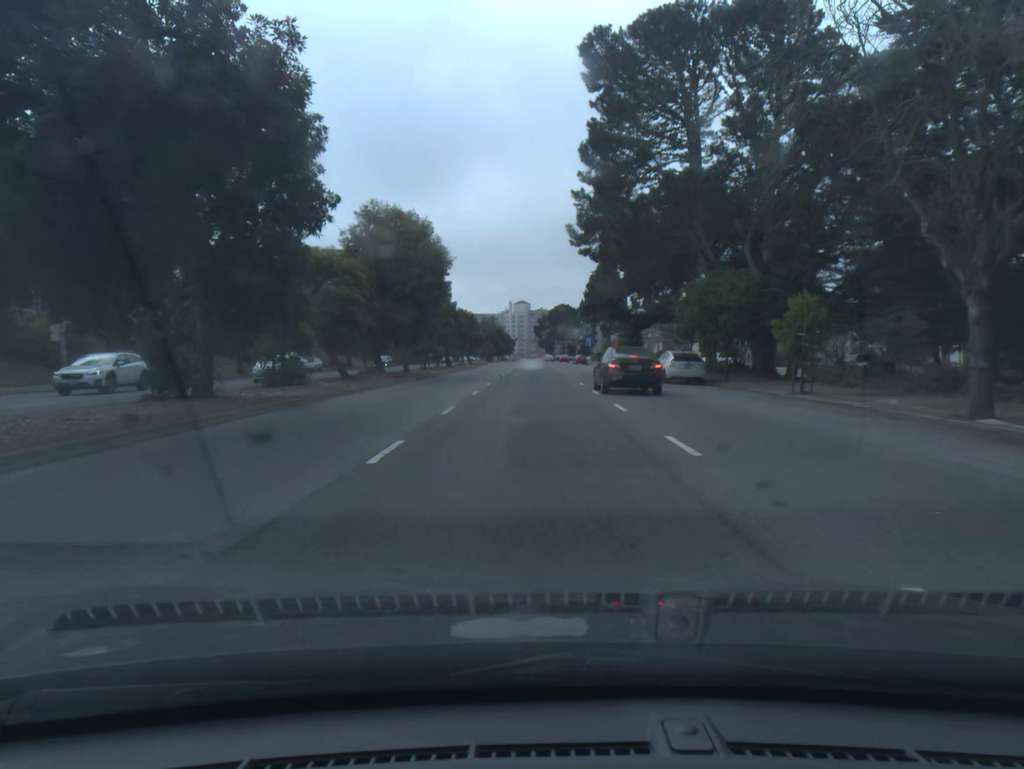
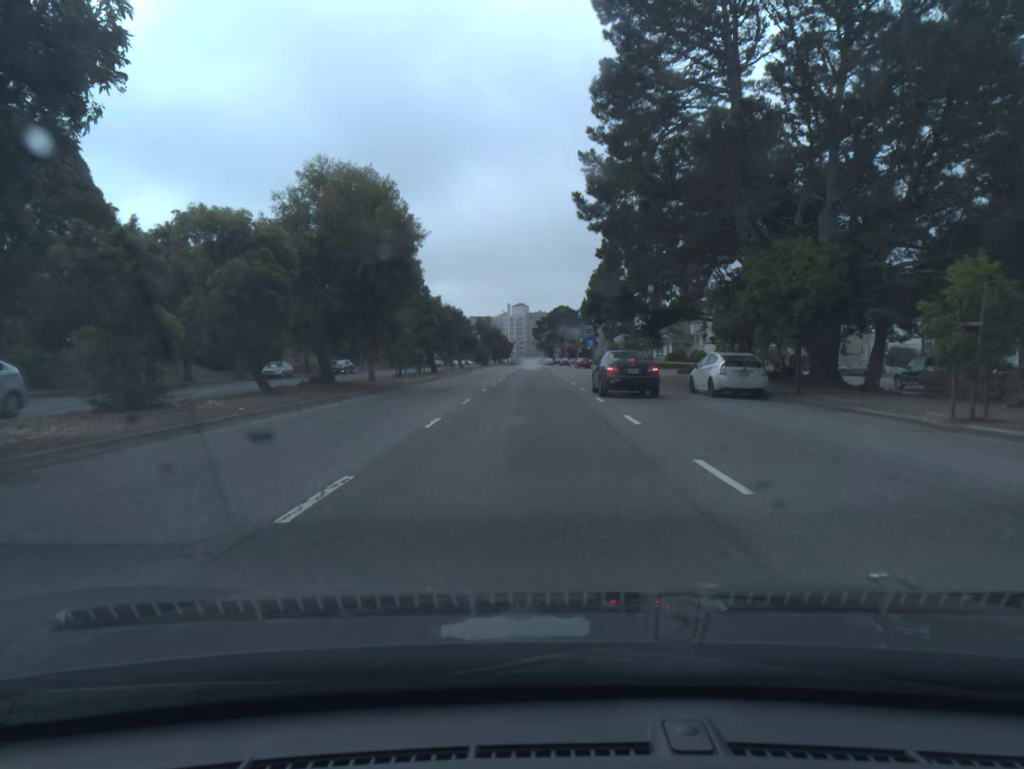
(0.0, +9.7) m; 0°
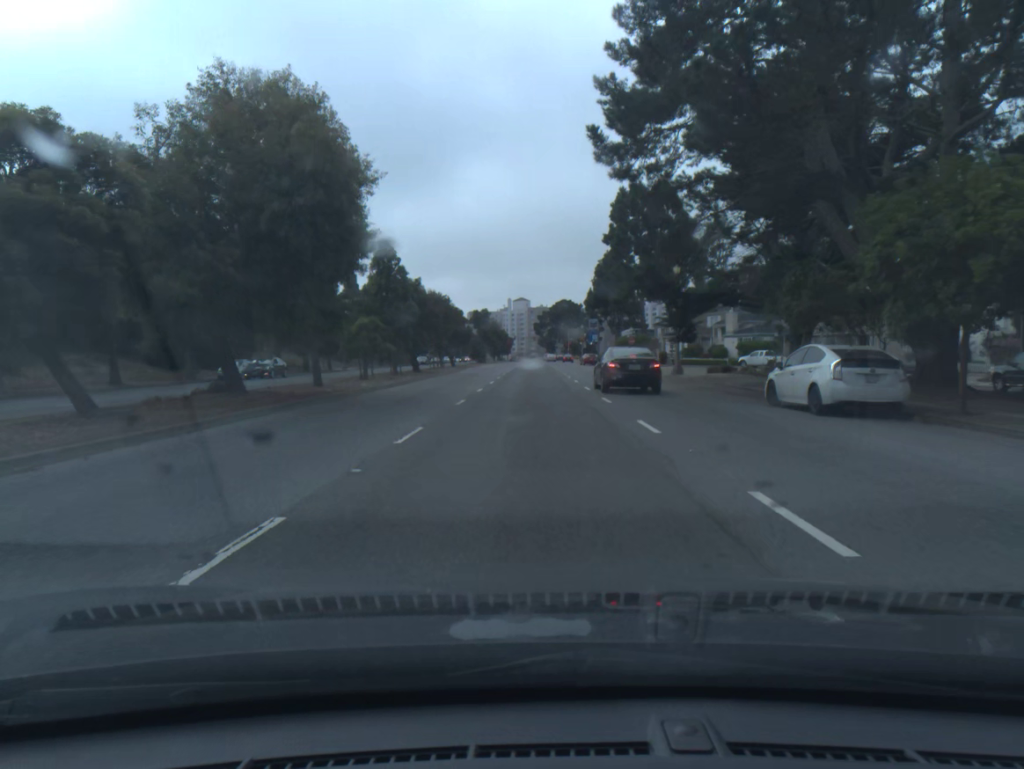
(0.0, +9.5) m; 0°
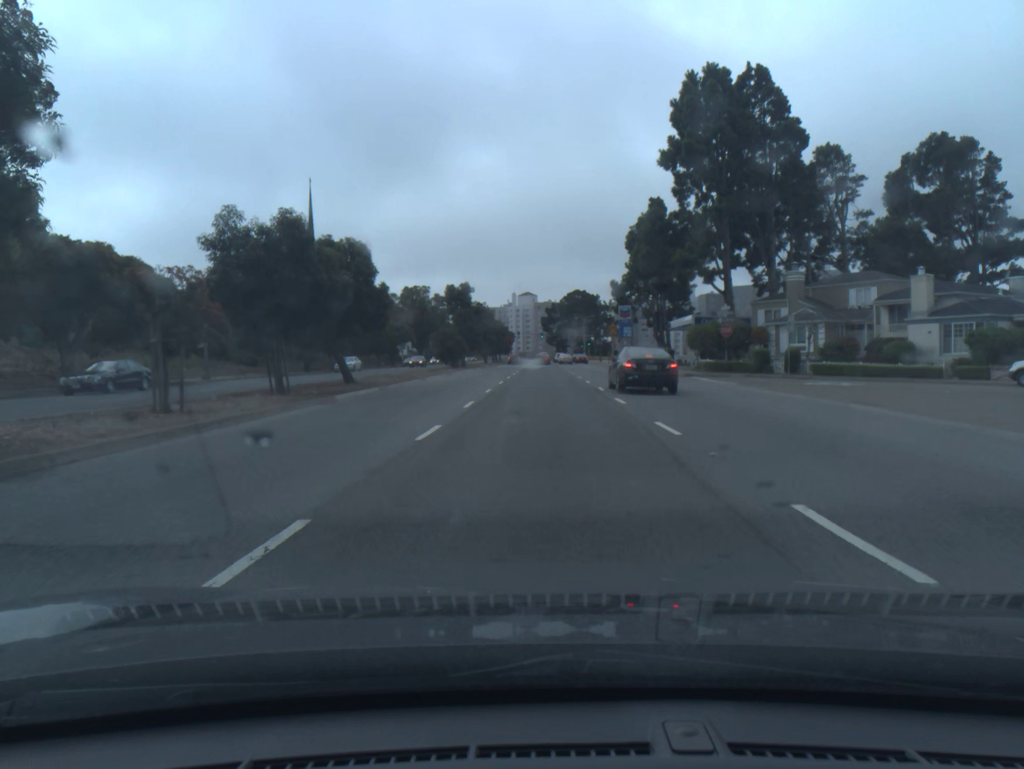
(-0.2, +43.6) m; 0°
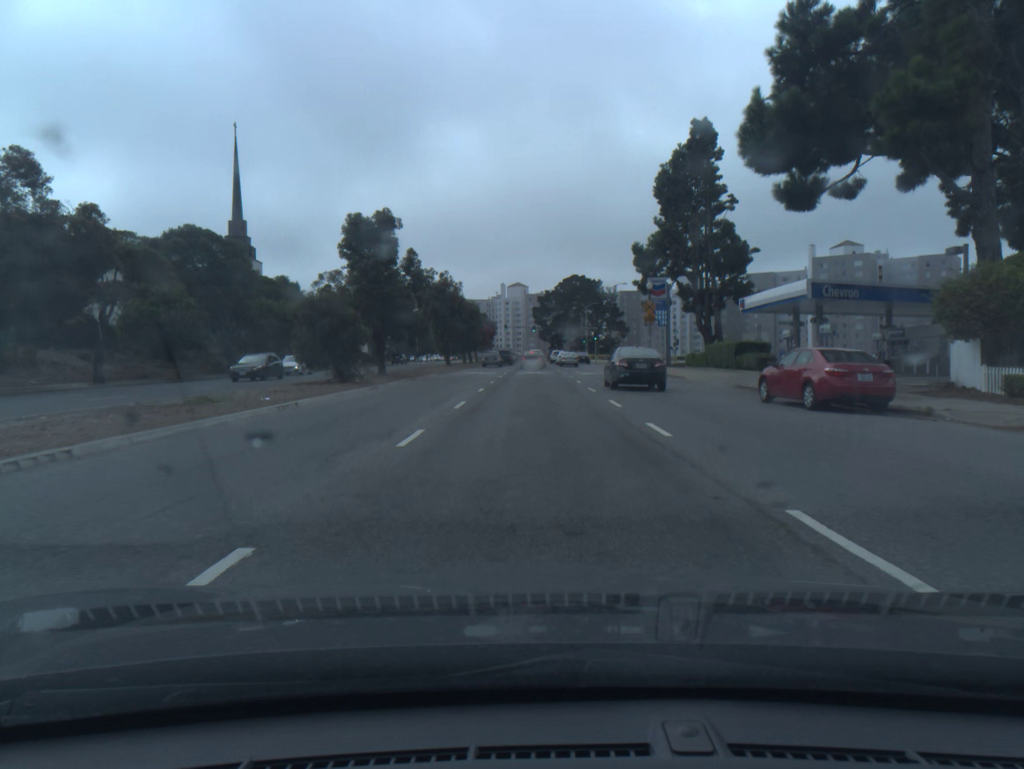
(+0.2, +36.9) m; 0°
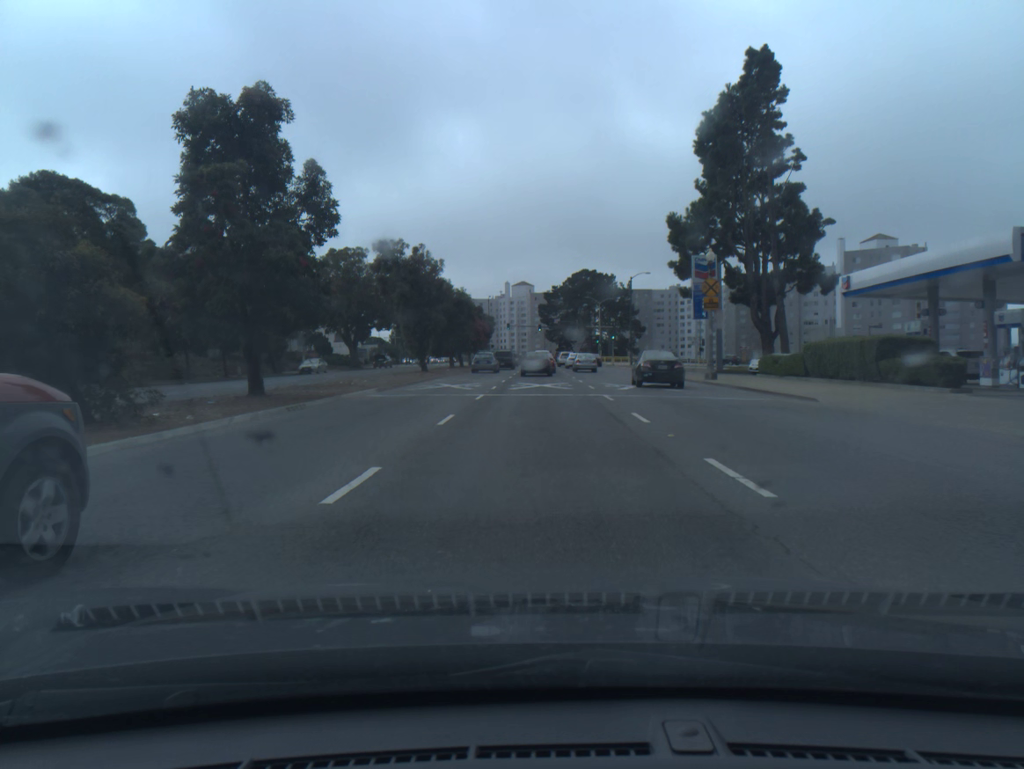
(-0.1, +18.5) m; 0°
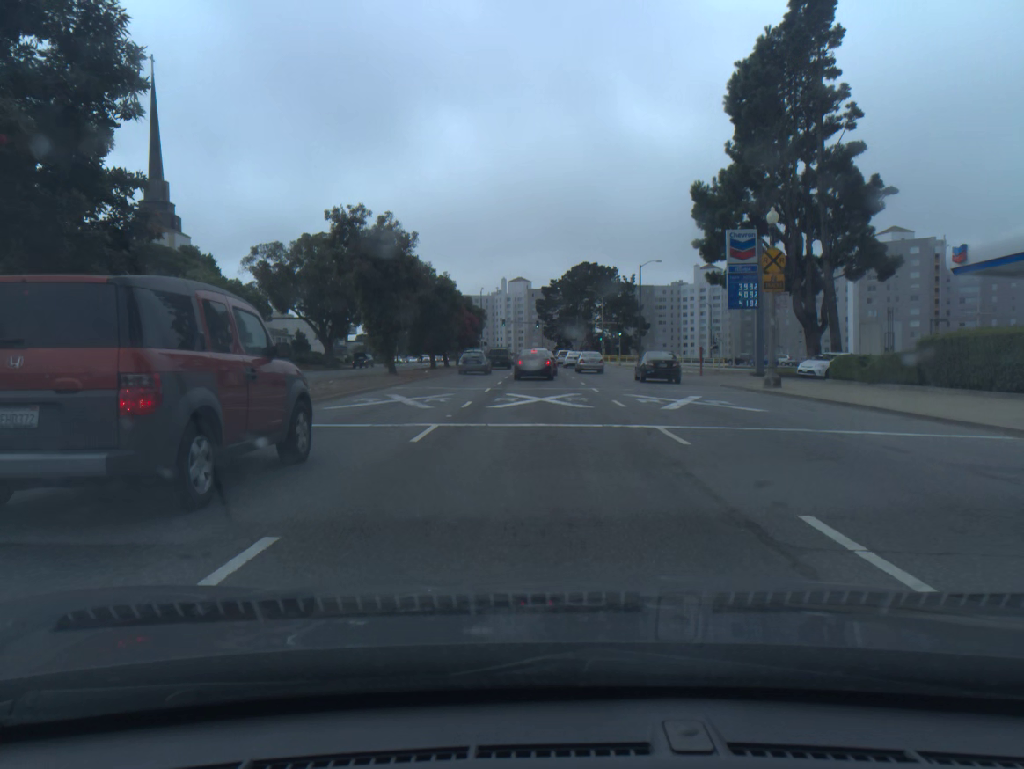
(0.0, +10.6) m; 0°
